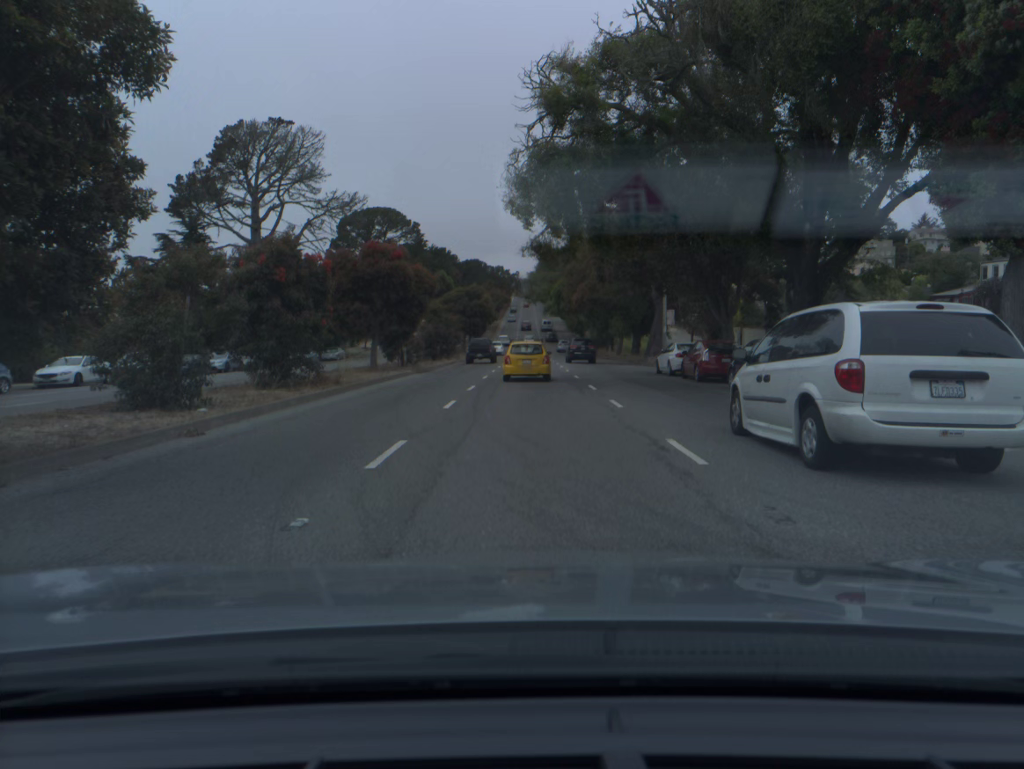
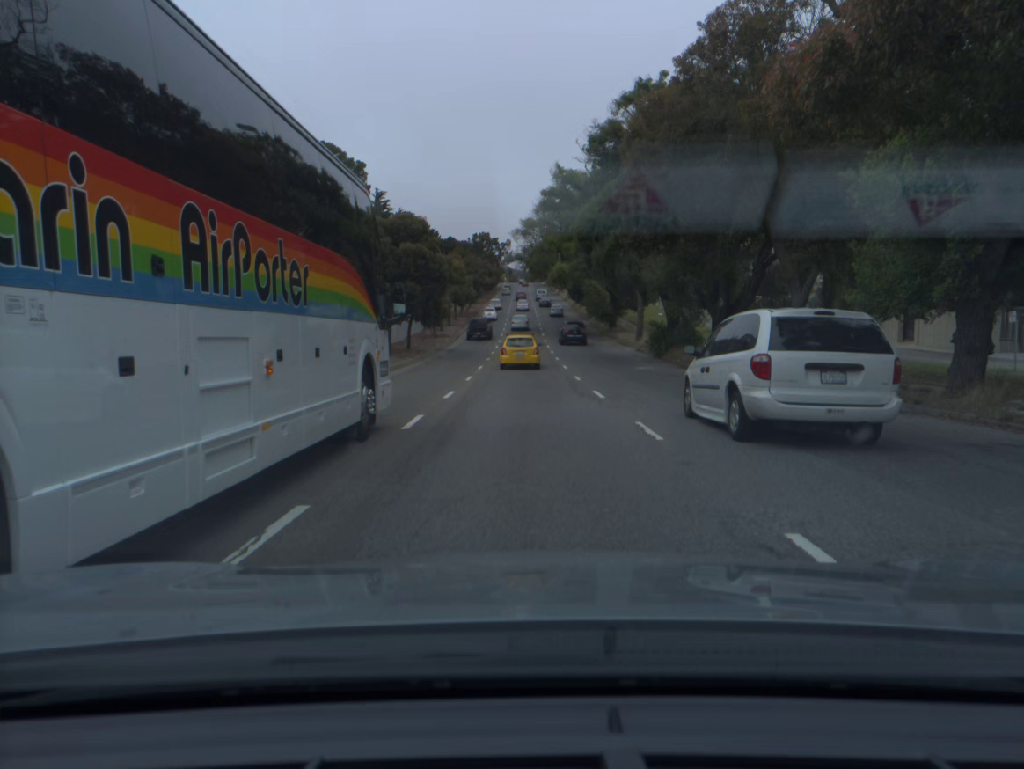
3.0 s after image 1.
(+0.4, +48.0) m; 0°
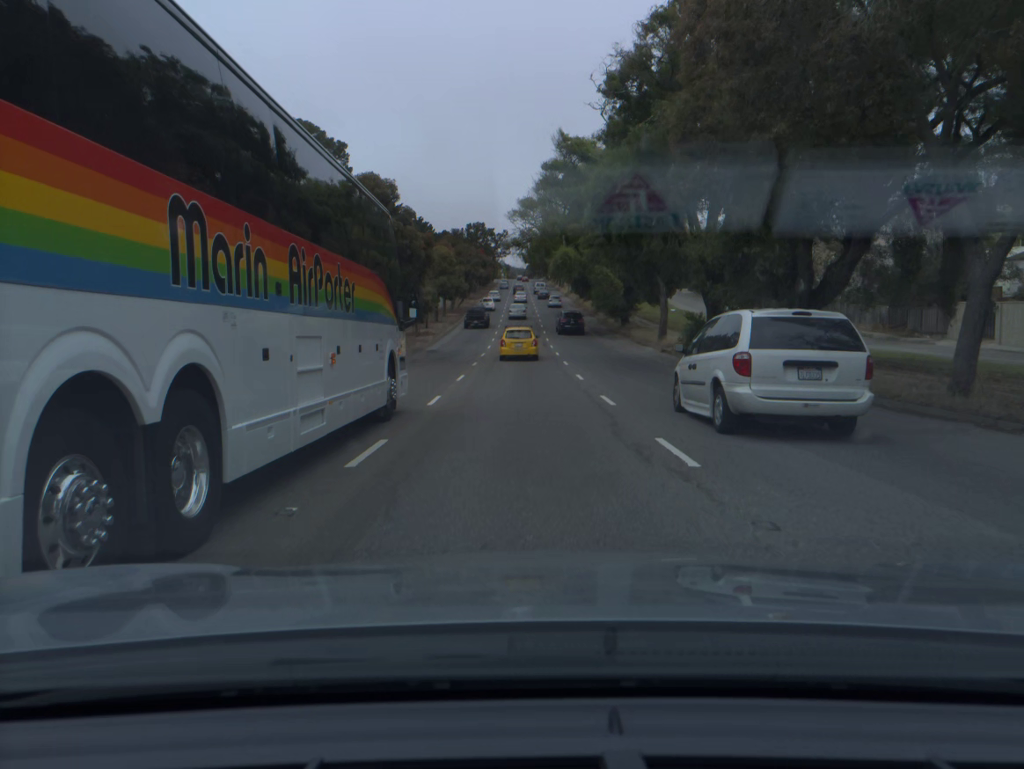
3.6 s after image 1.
(0.0, +9.8) m; 0°
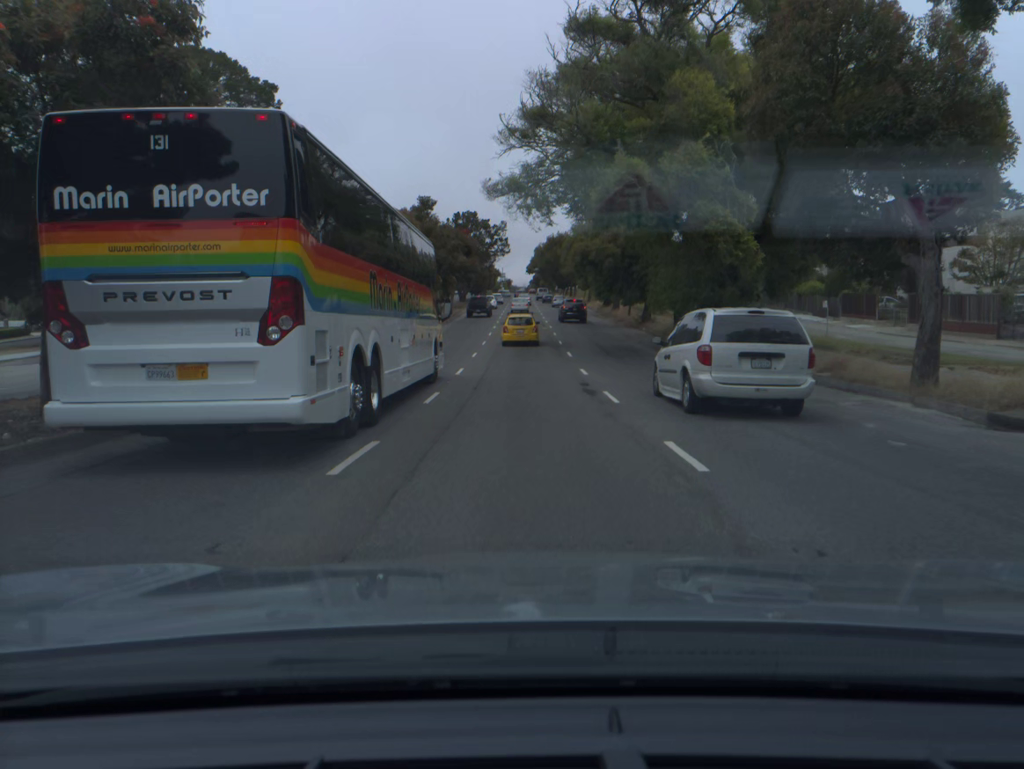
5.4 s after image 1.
(-0.1, +29.8) m; 0°
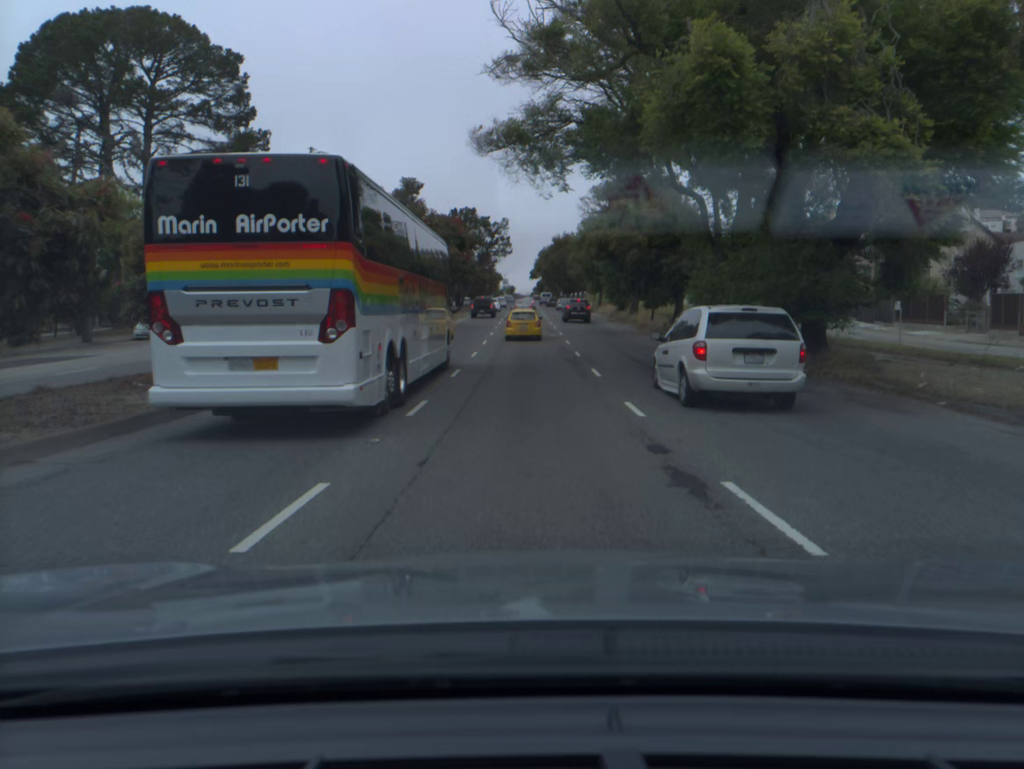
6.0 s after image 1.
(0.0, +10.0) m; 0°
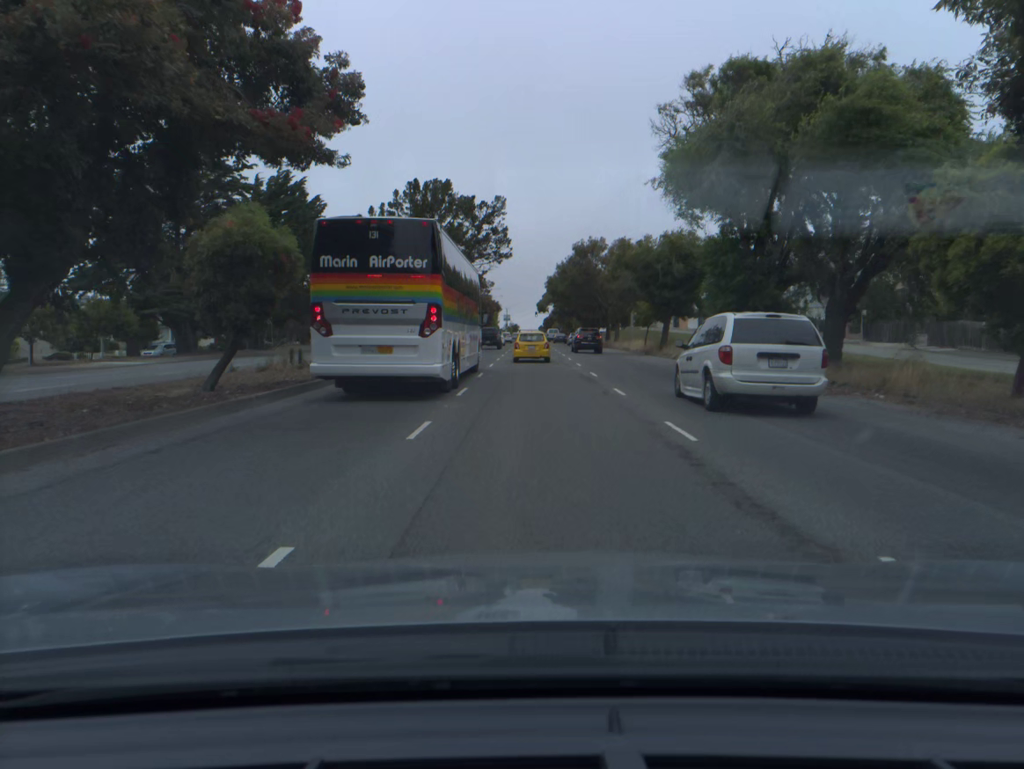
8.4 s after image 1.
(-0.1, +38.2) m; 0°
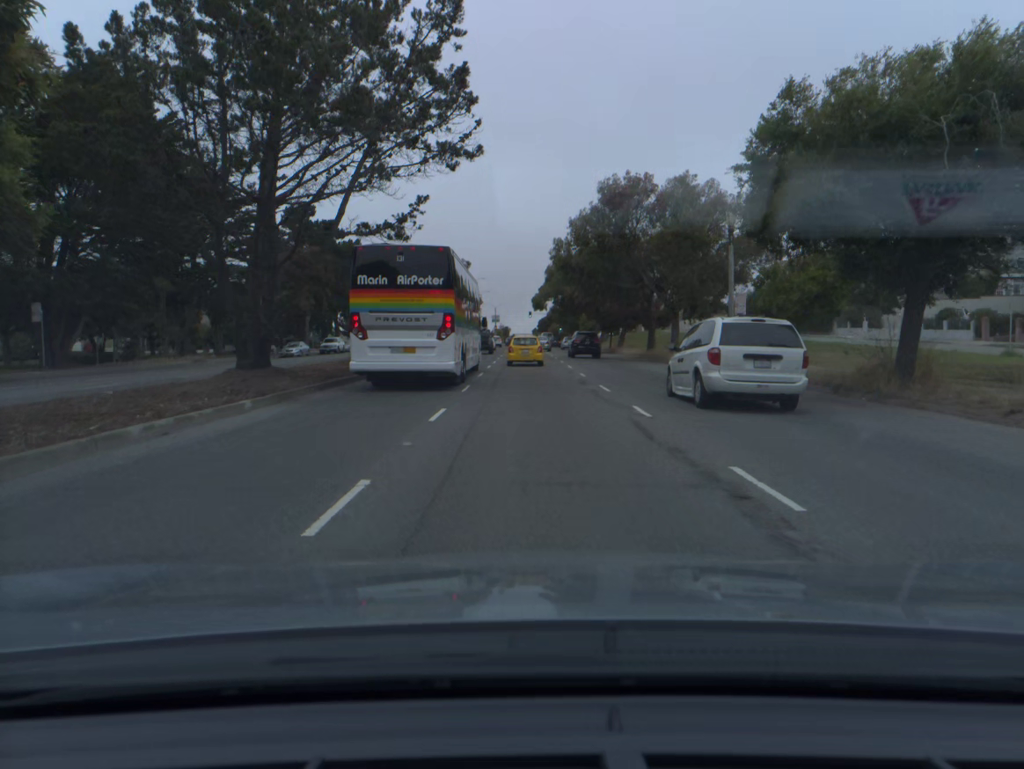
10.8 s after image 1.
(+0.2, +33.6) m; +1°
